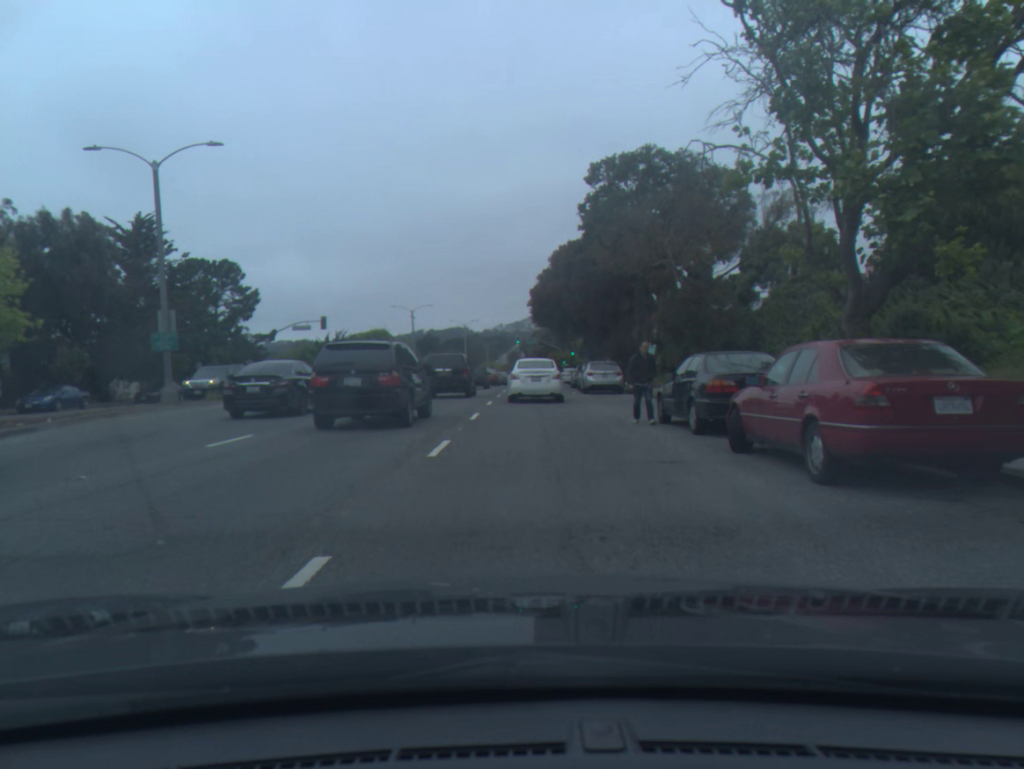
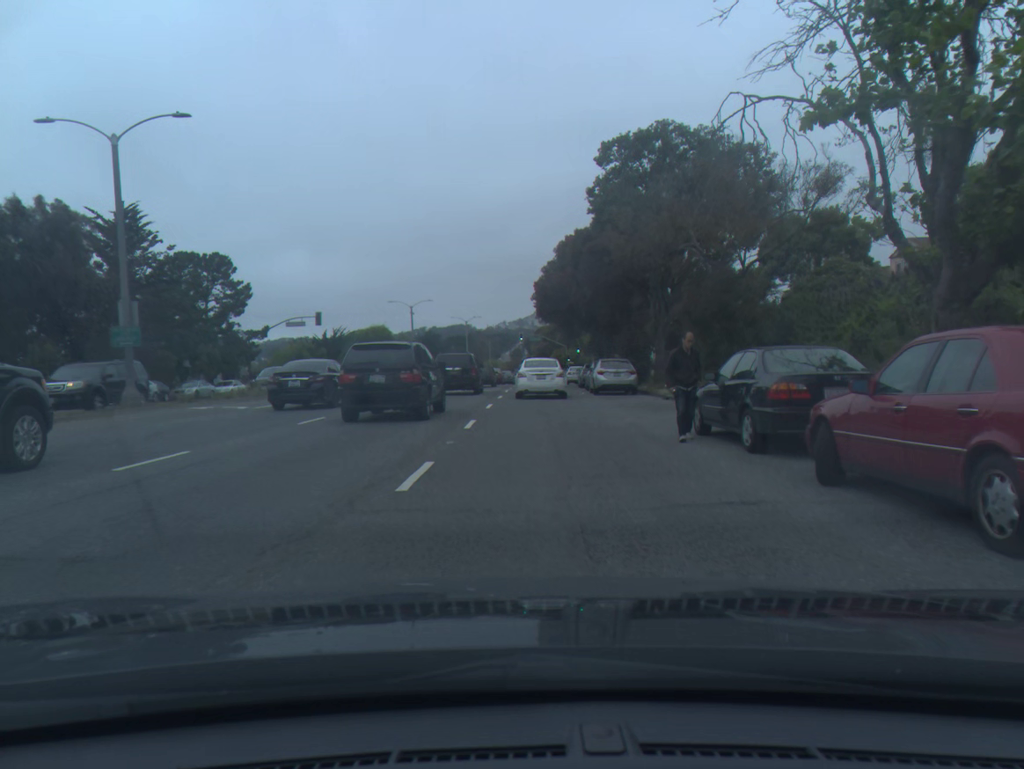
(0.0, +2.8) m; 0°
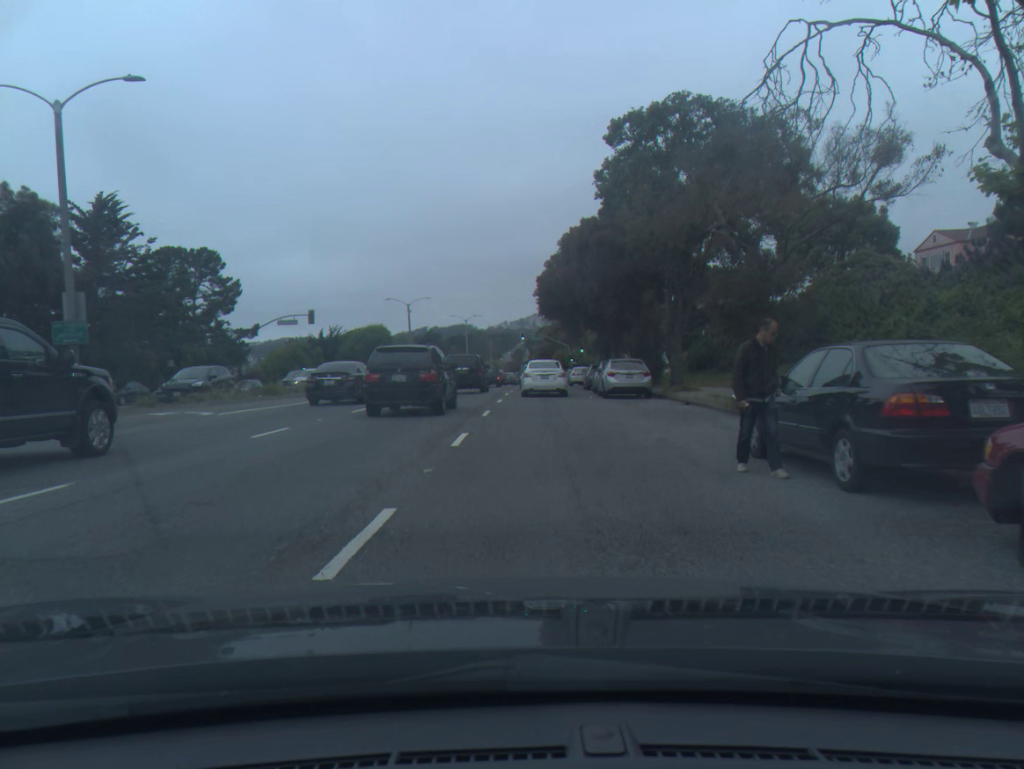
(0.0, +3.0) m; 0°
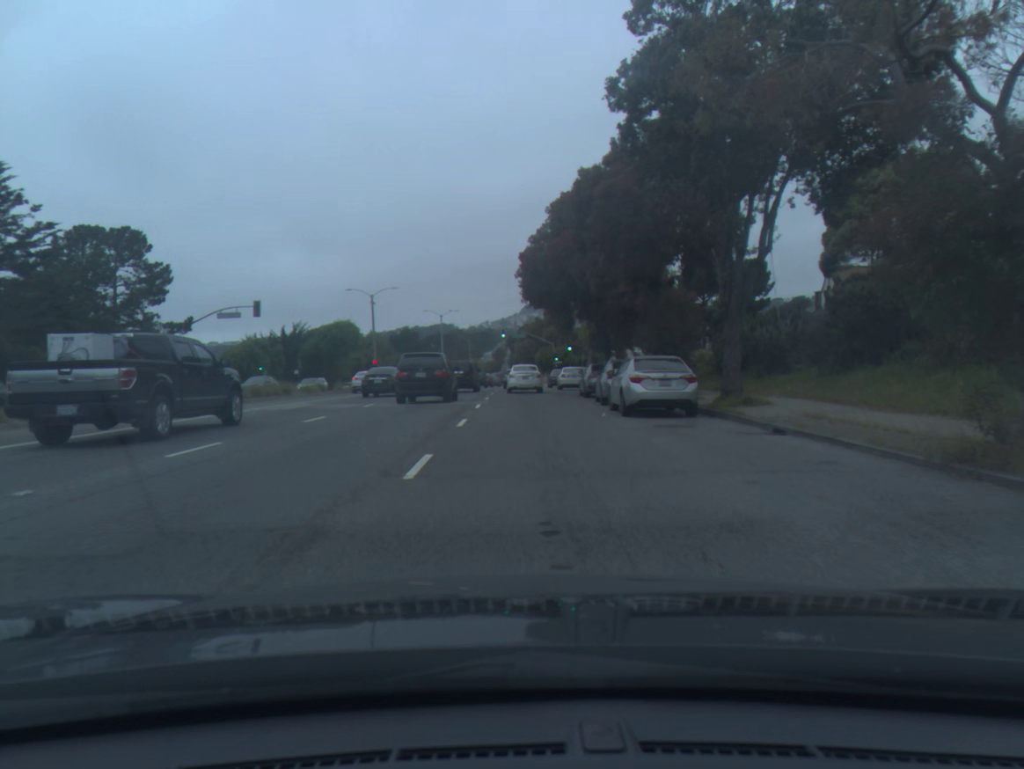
(+0.1, +10.0) m; +1°
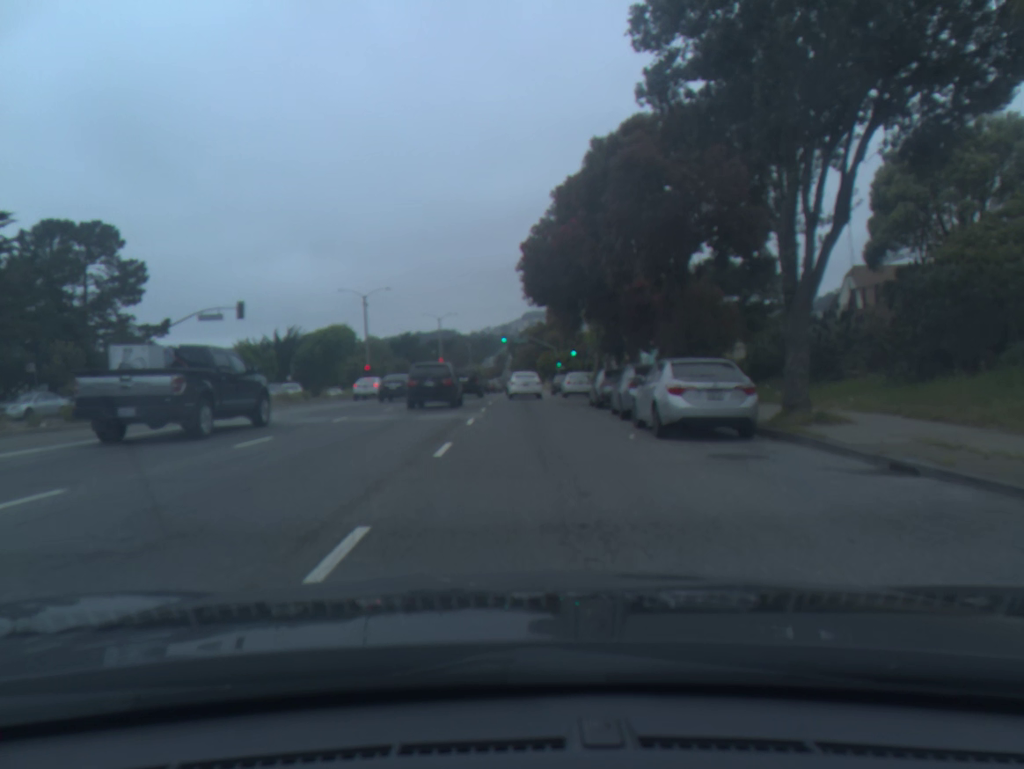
(0.0, +4.5) m; 0°
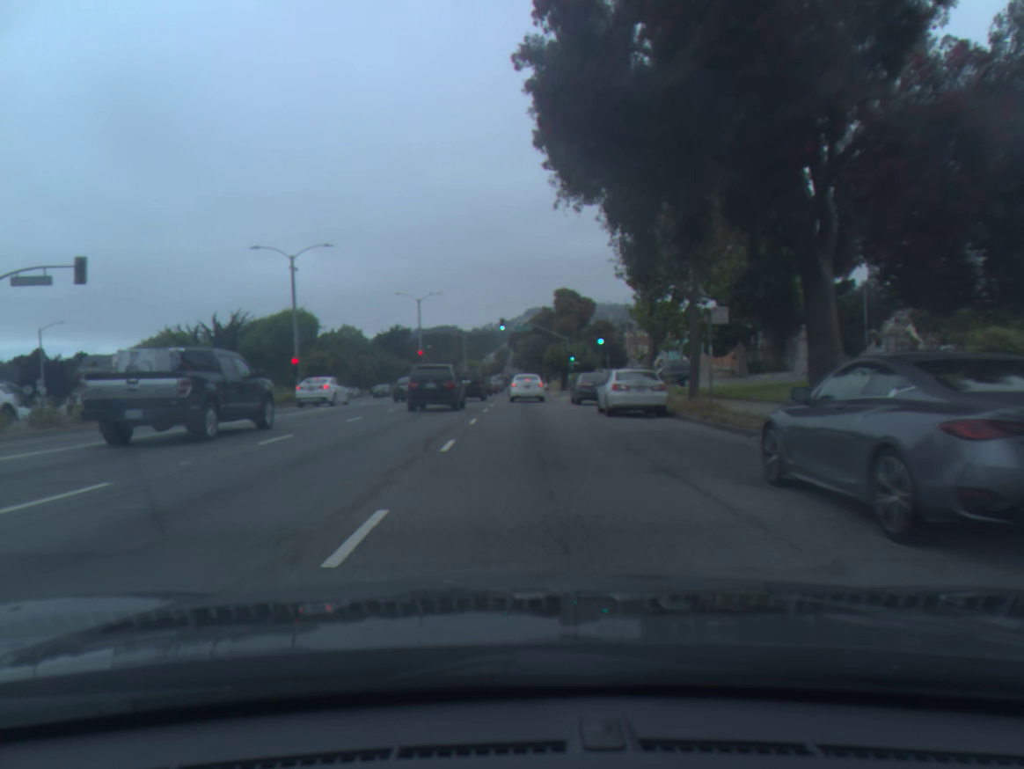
(0.0, +20.7) m; 0°
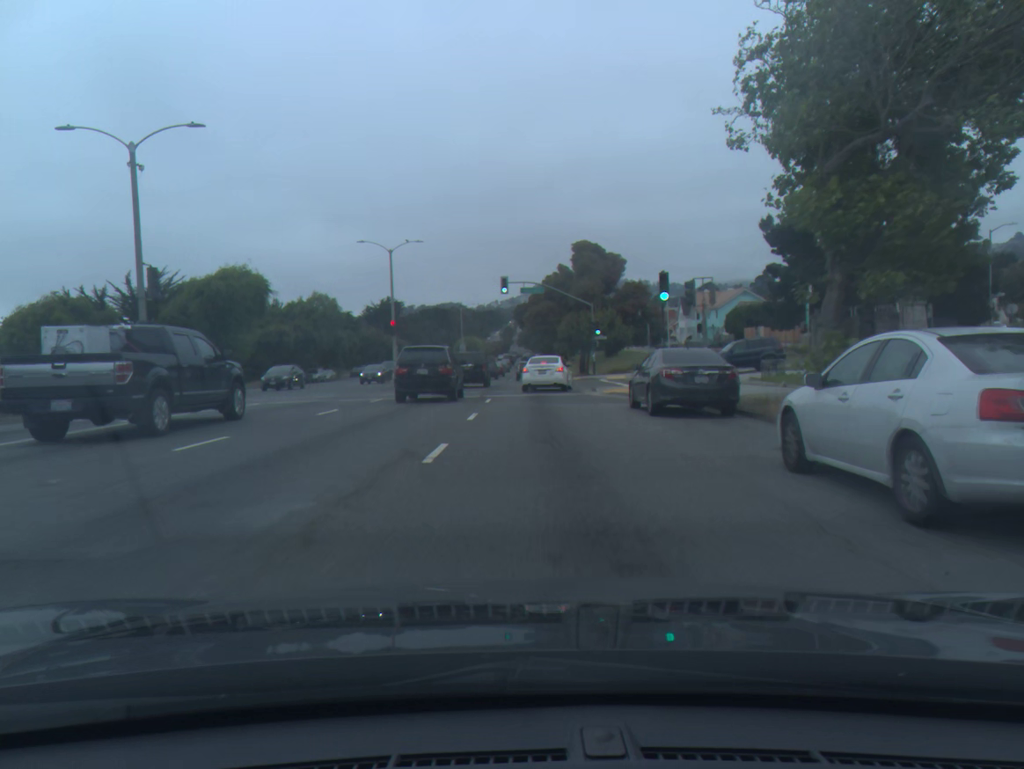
(-0.1, +18.2) m; 0°
